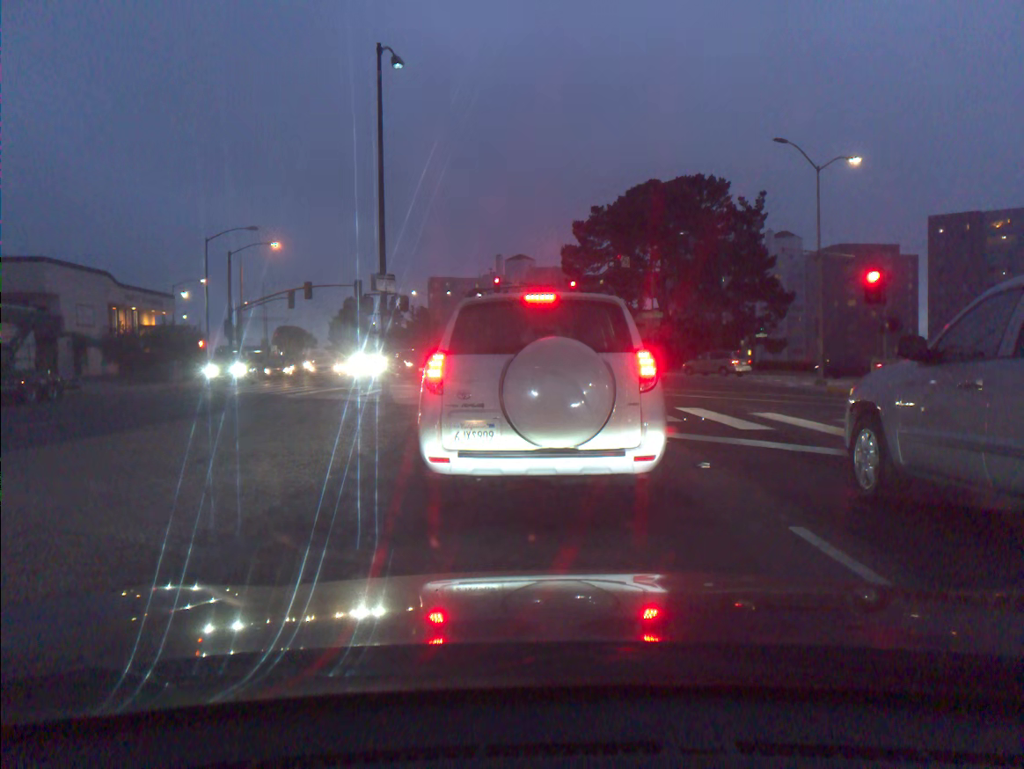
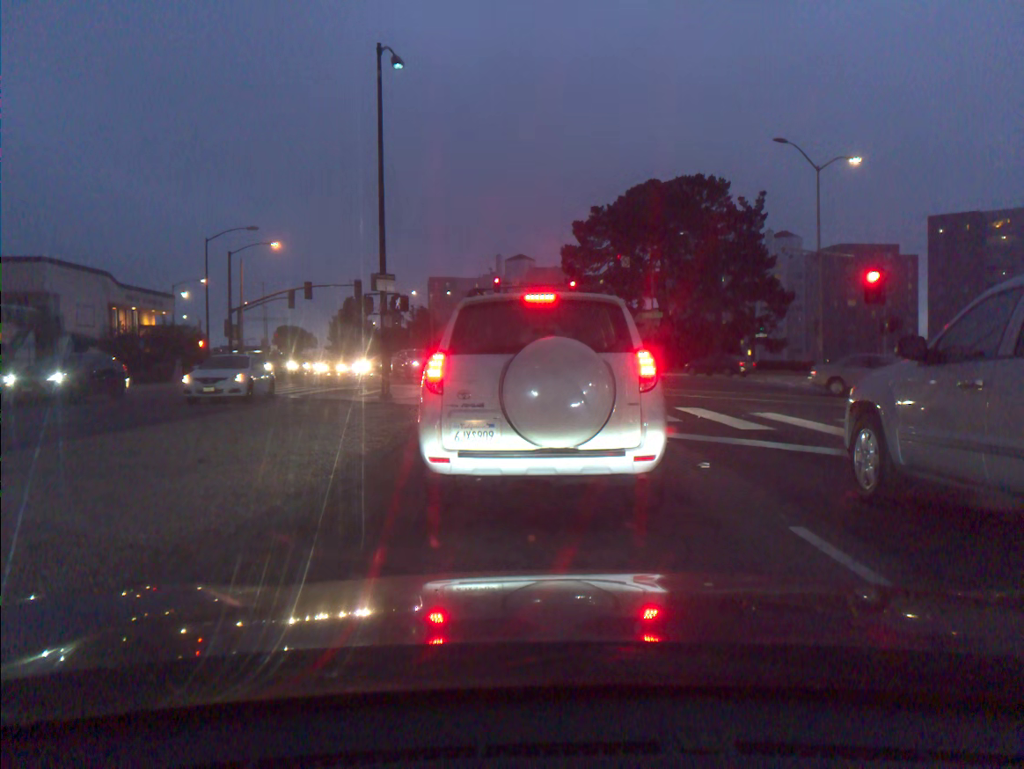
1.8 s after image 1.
(0.0, 0.0) m; 0°
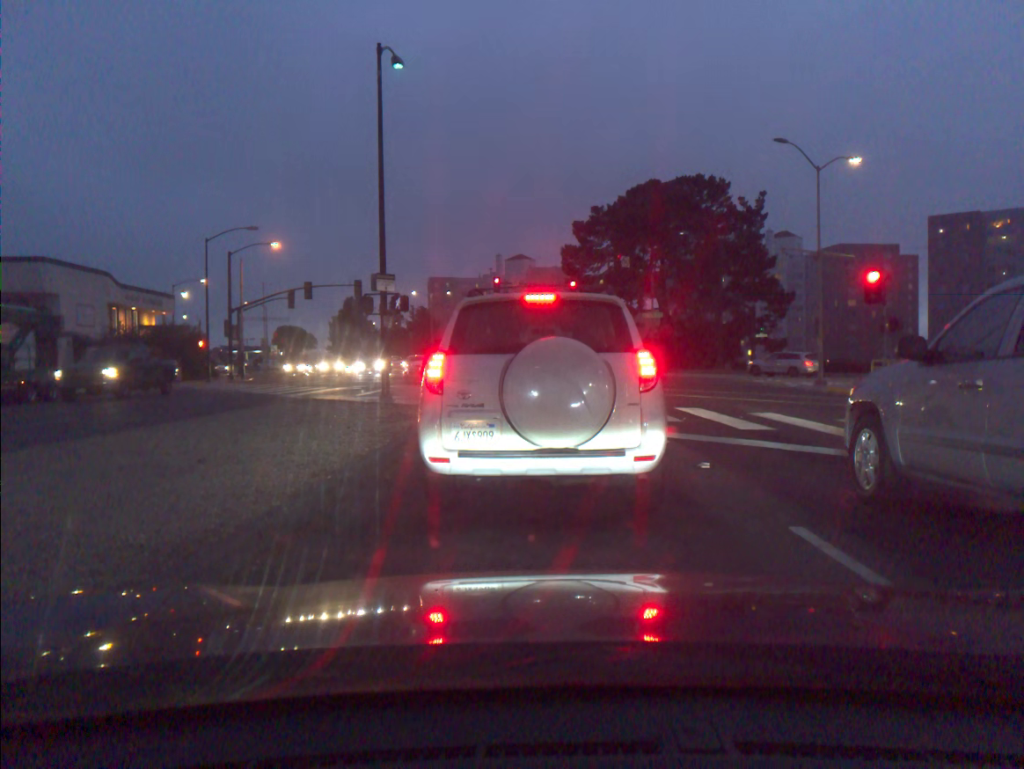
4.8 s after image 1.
(0.0, +0.1) m; 0°
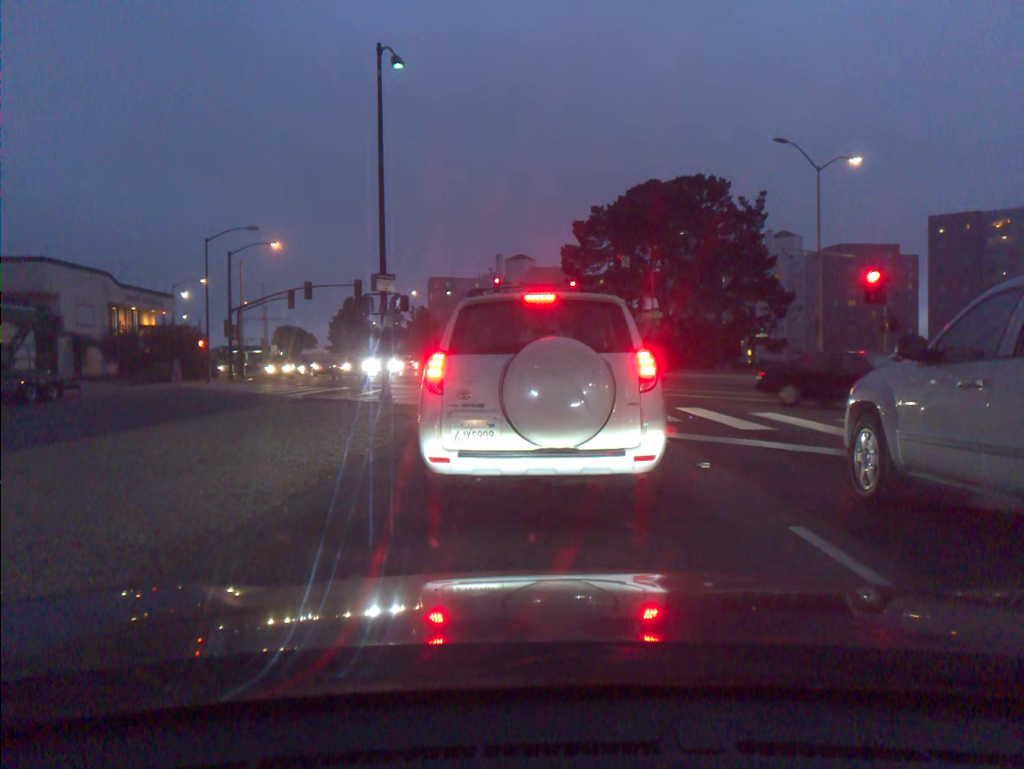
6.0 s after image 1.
(0.0, 0.0) m; 0°
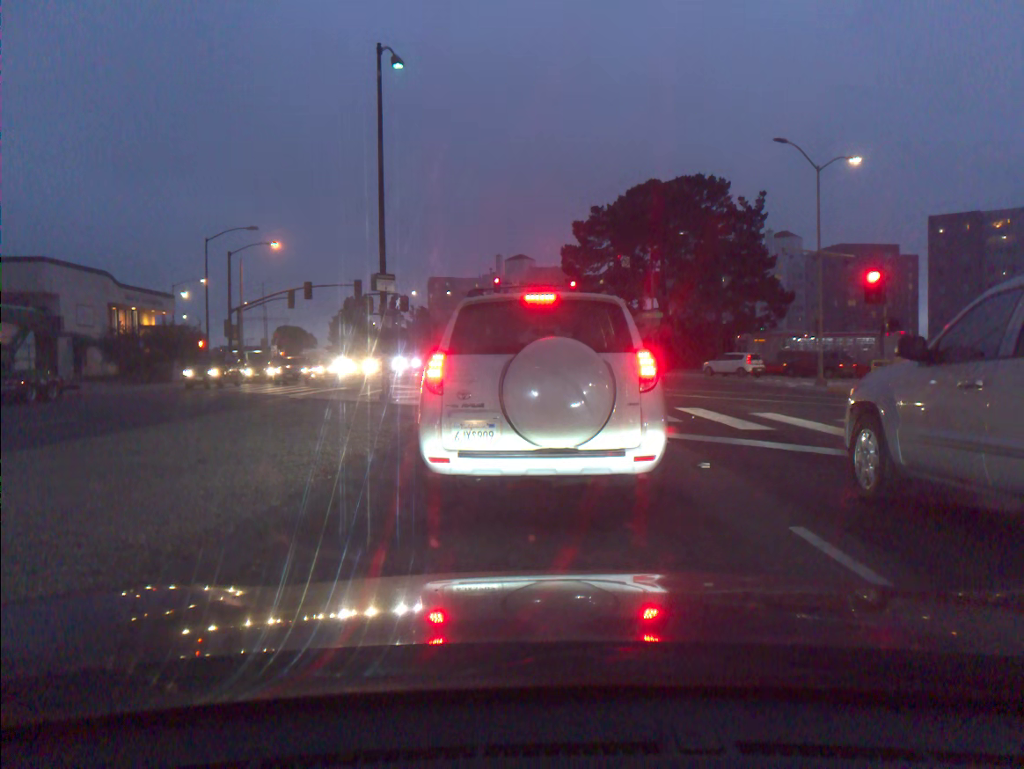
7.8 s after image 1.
(0.0, 0.0) m; 0°
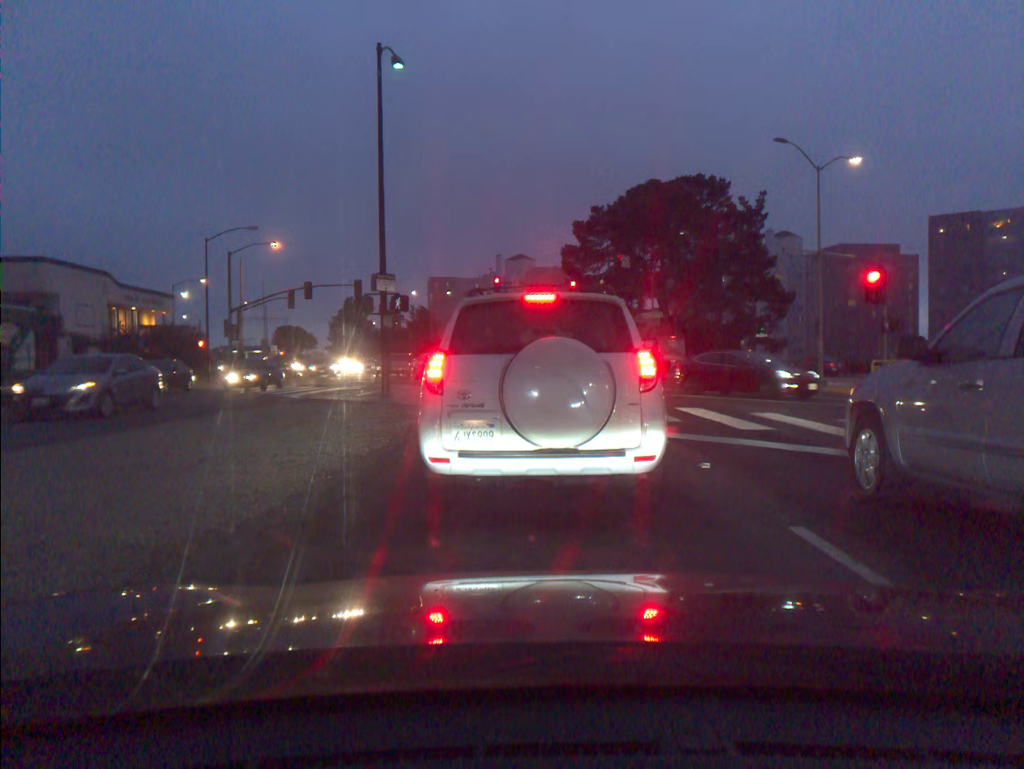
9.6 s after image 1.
(0.0, 0.0) m; 0°
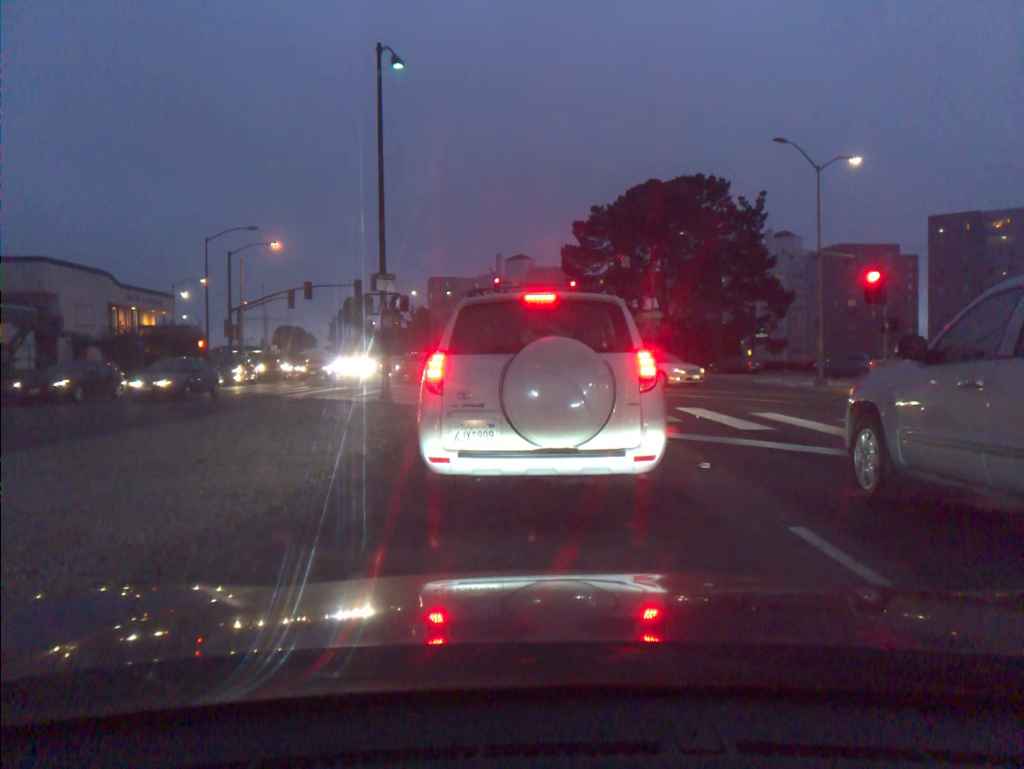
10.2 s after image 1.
(0.0, 0.0) m; 0°
